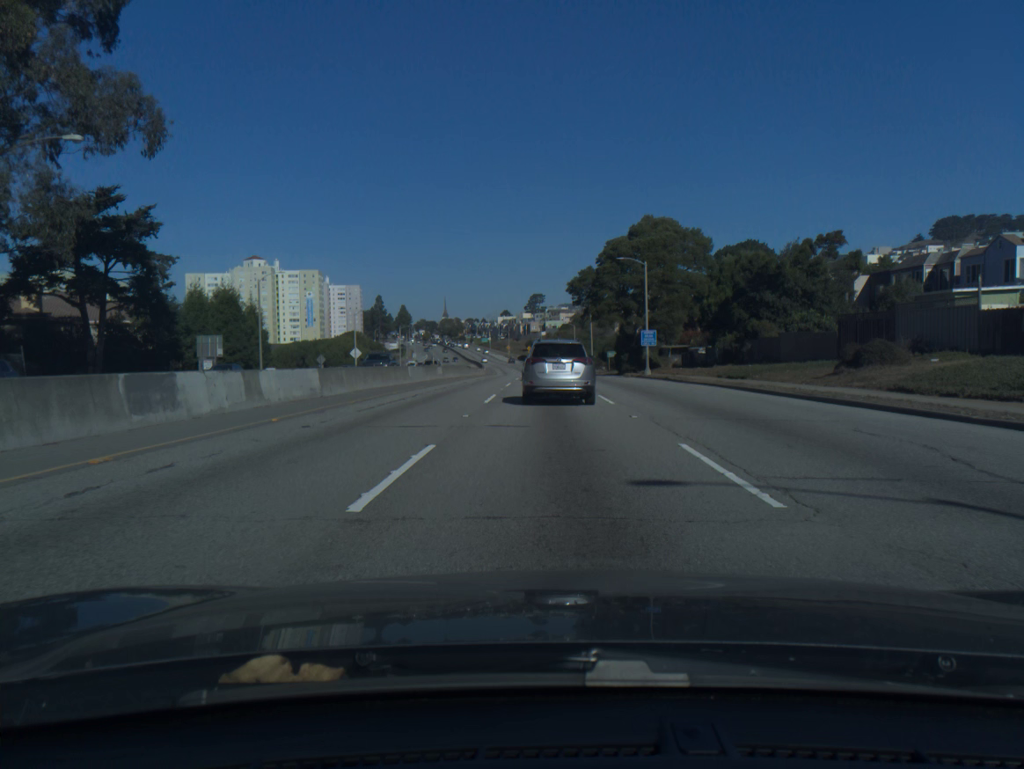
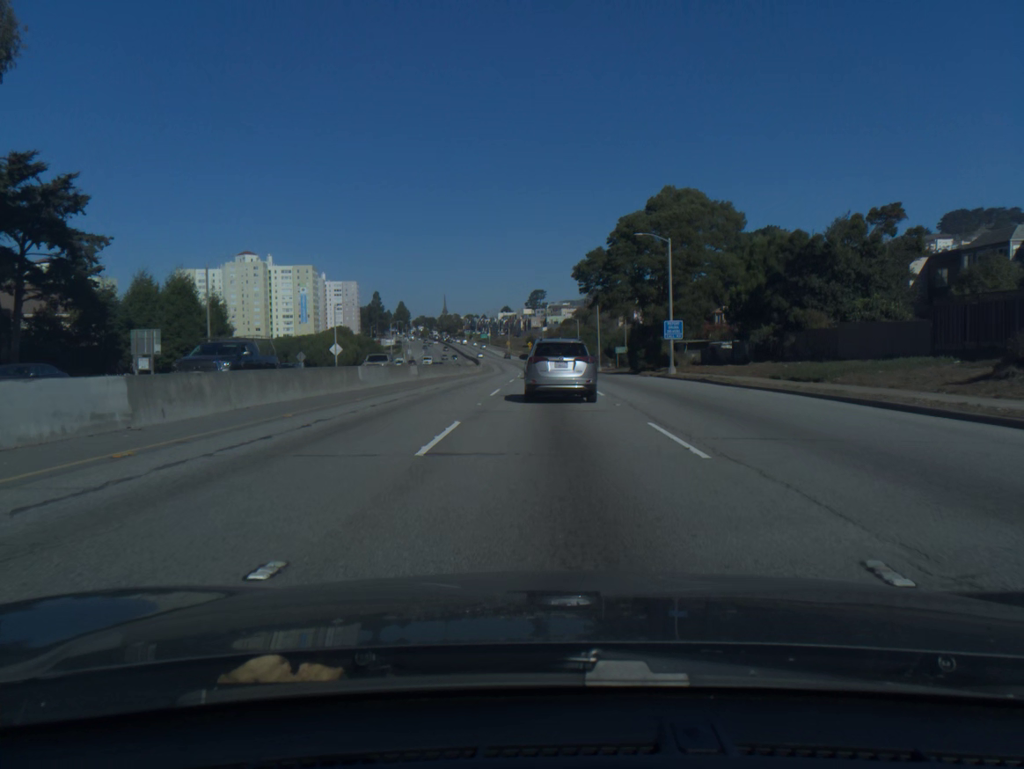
(0.0, +11.4) m; 0°
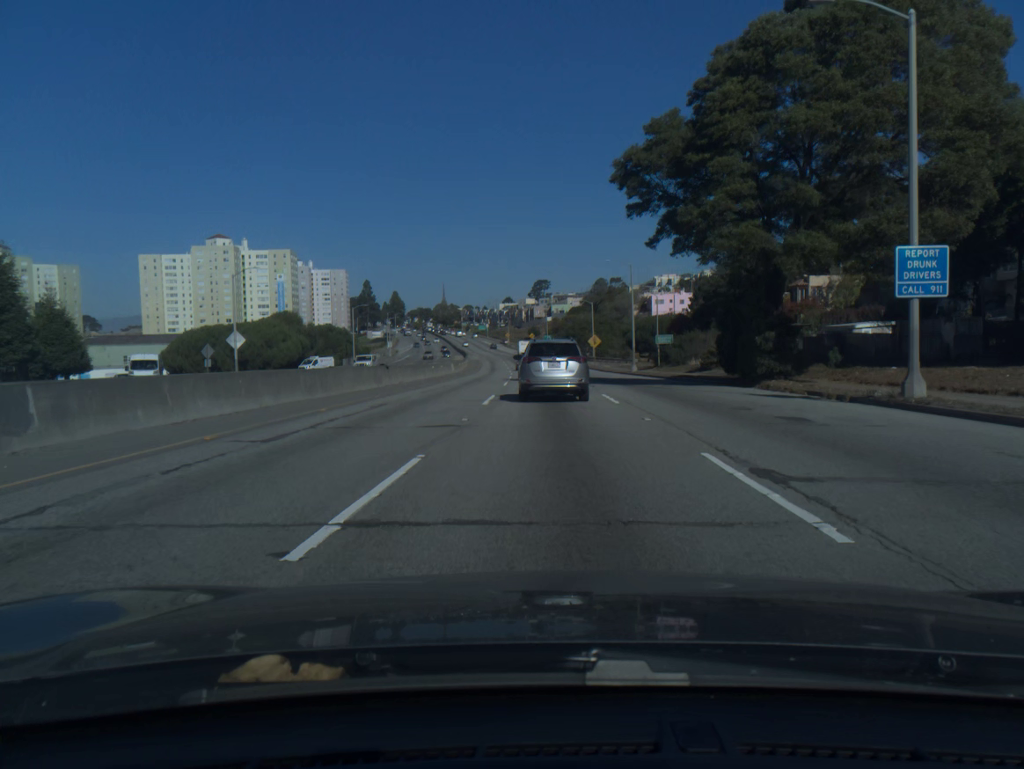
(-0.1, +34.0) m; 0°
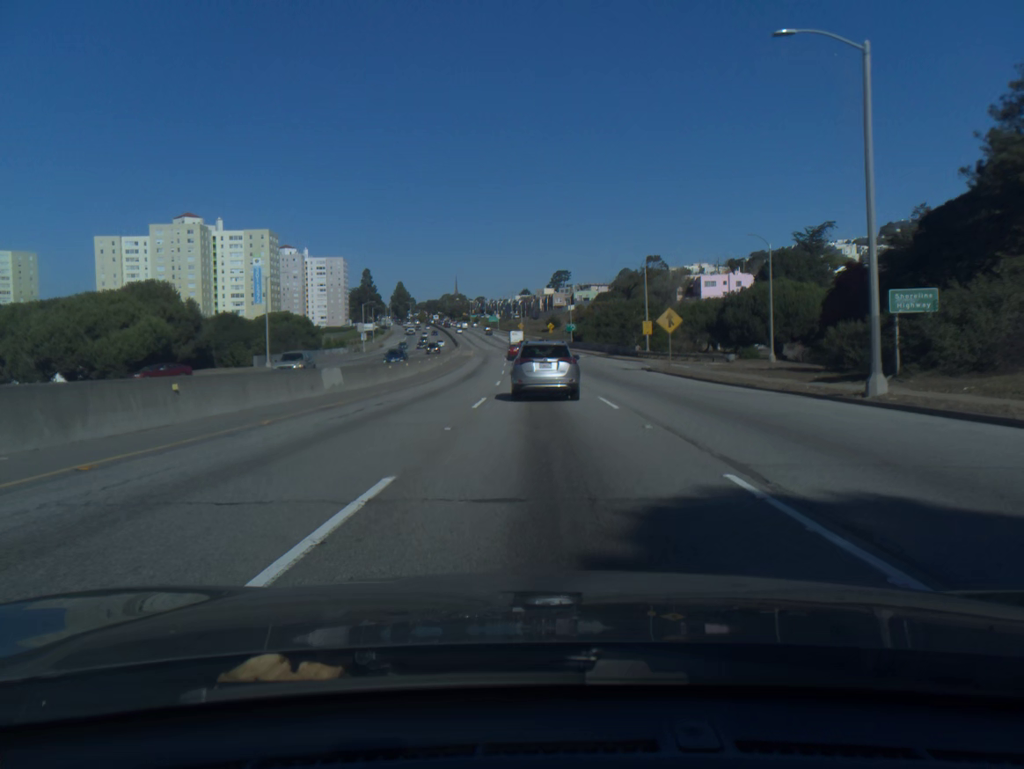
(-0.4, +45.5) m; -1°
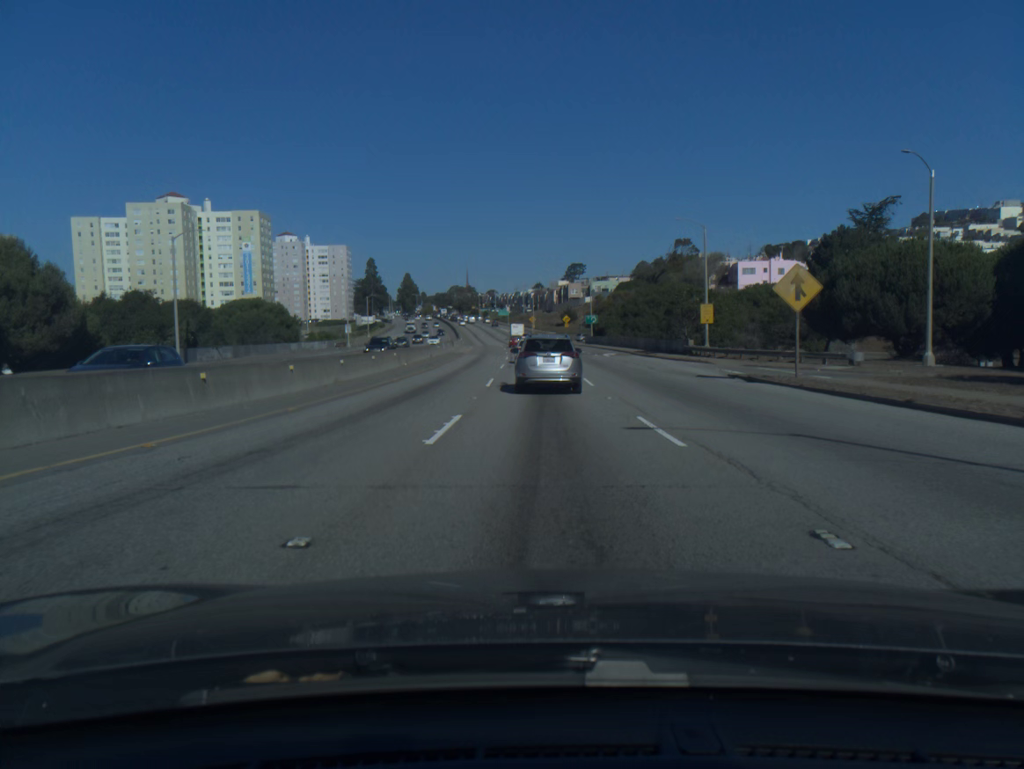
(-0.2, +22.9) m; -1°
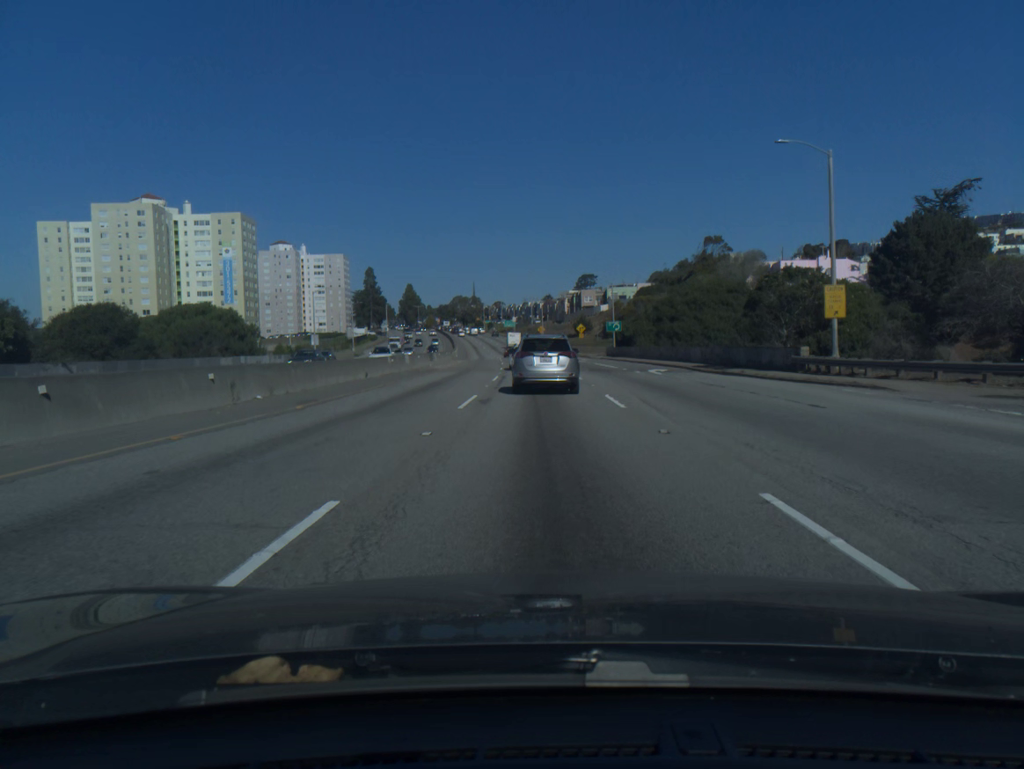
(-0.1, +23.0) m; -1°
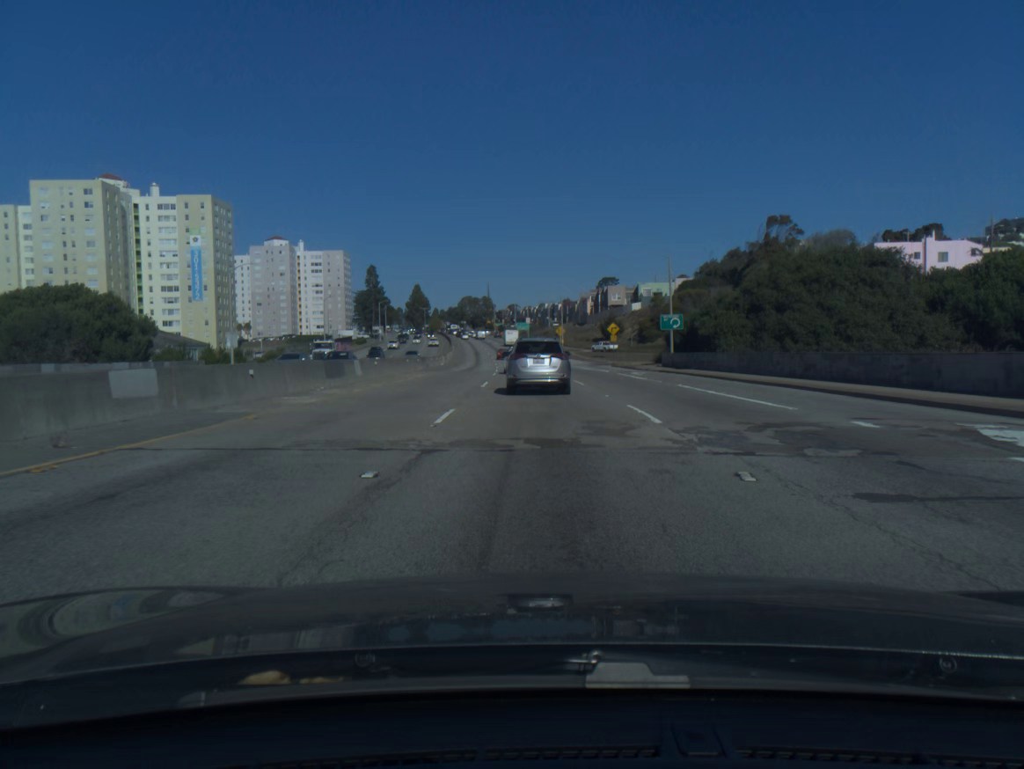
(-0.3, +33.2) m; -1°
